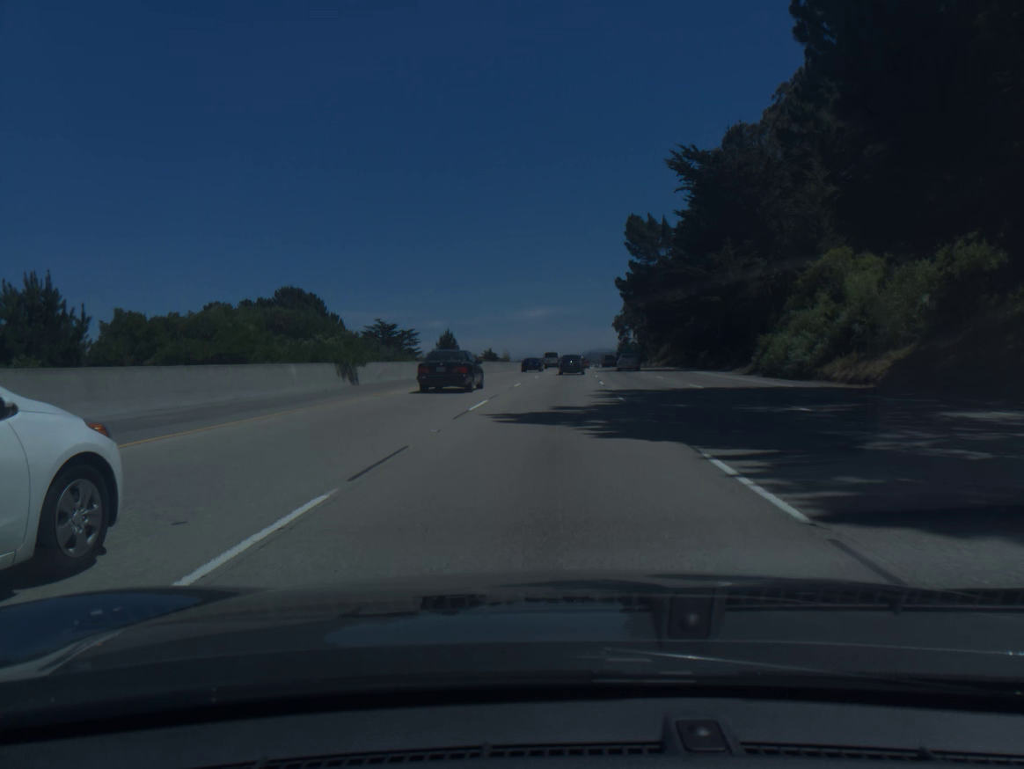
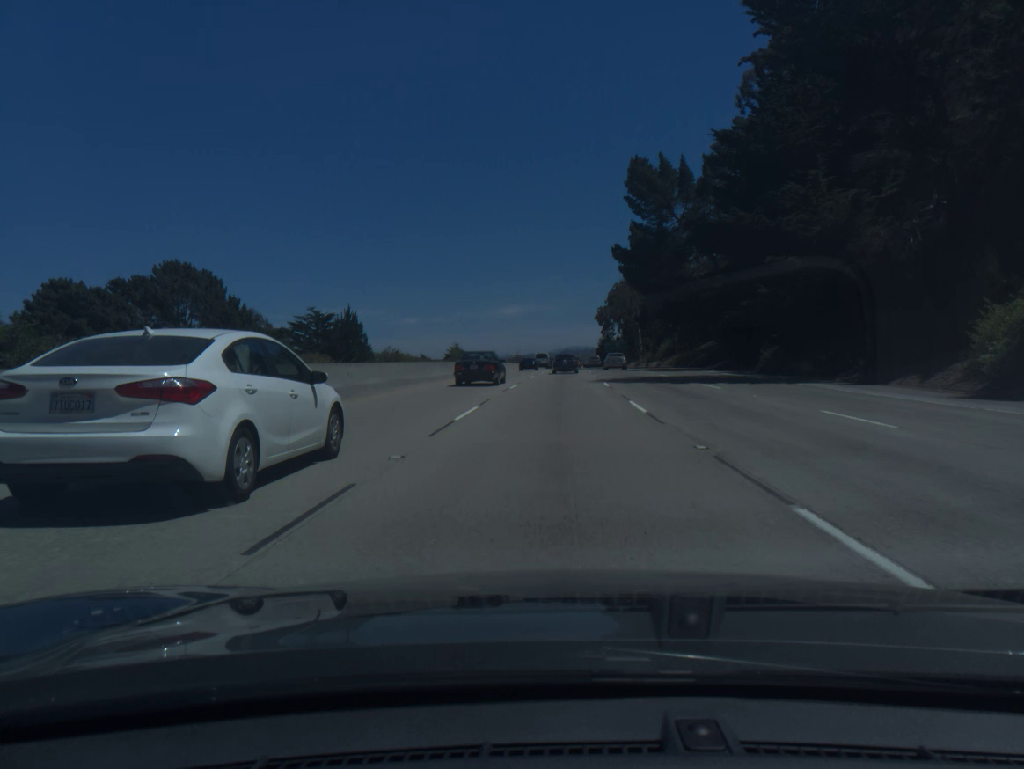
(+0.5, +32.2) m; +2°
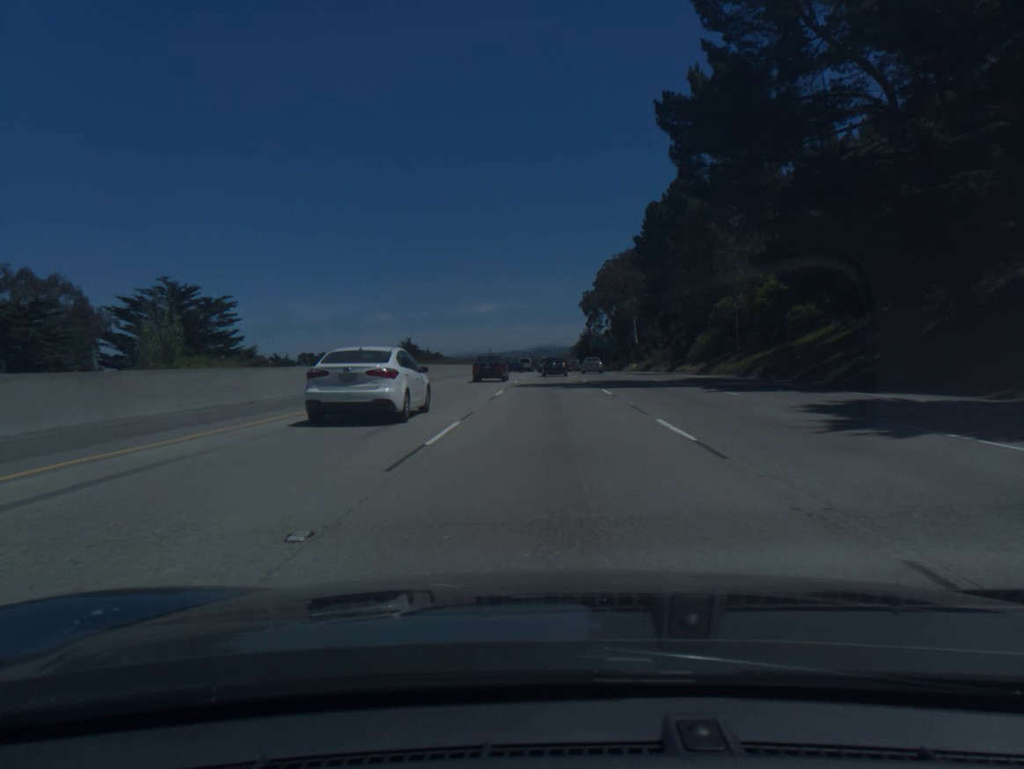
(+1.0, +47.7) m; +2°
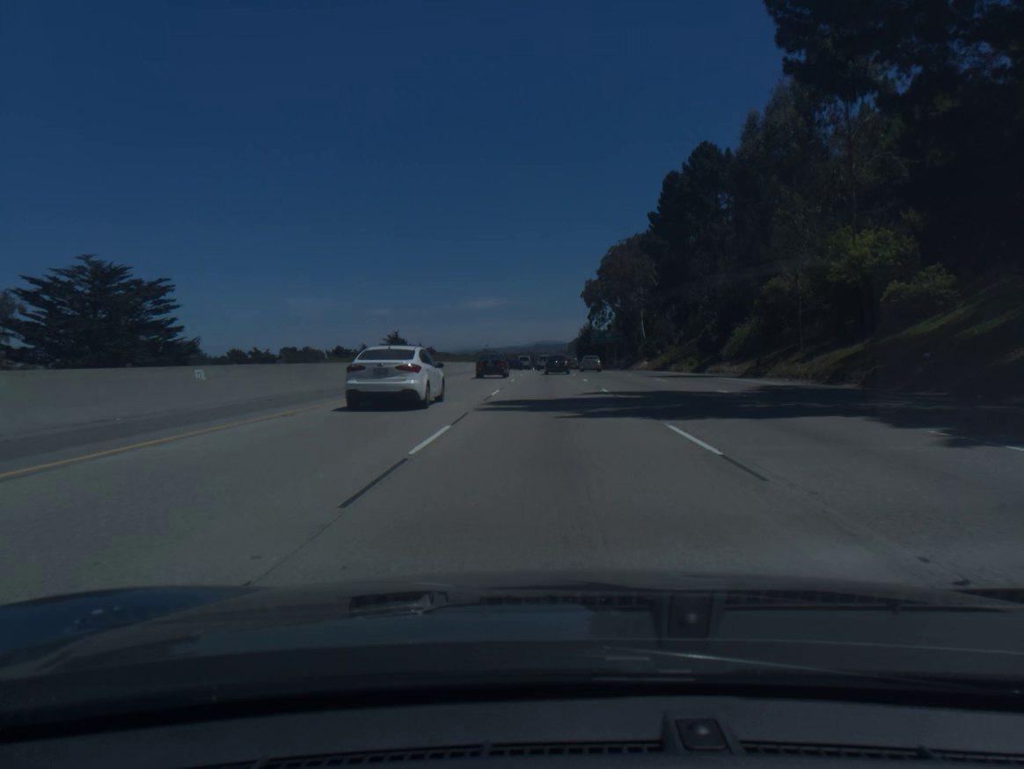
(0.0, +15.8) m; 0°
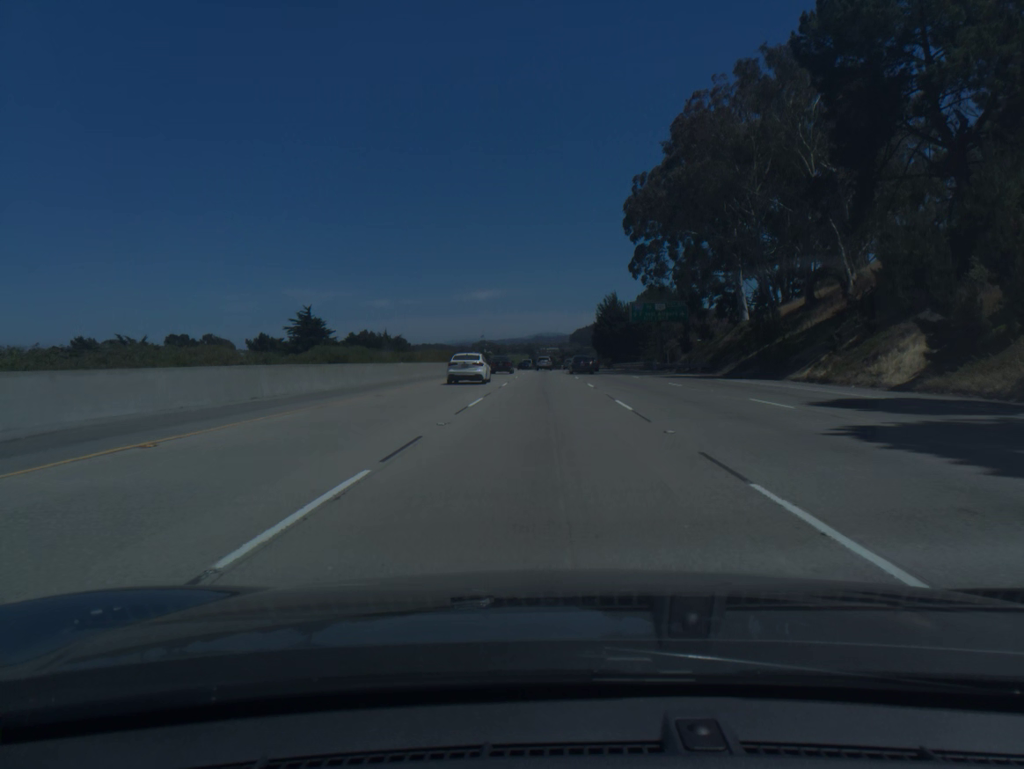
(0.0, +78.1) m; 0°
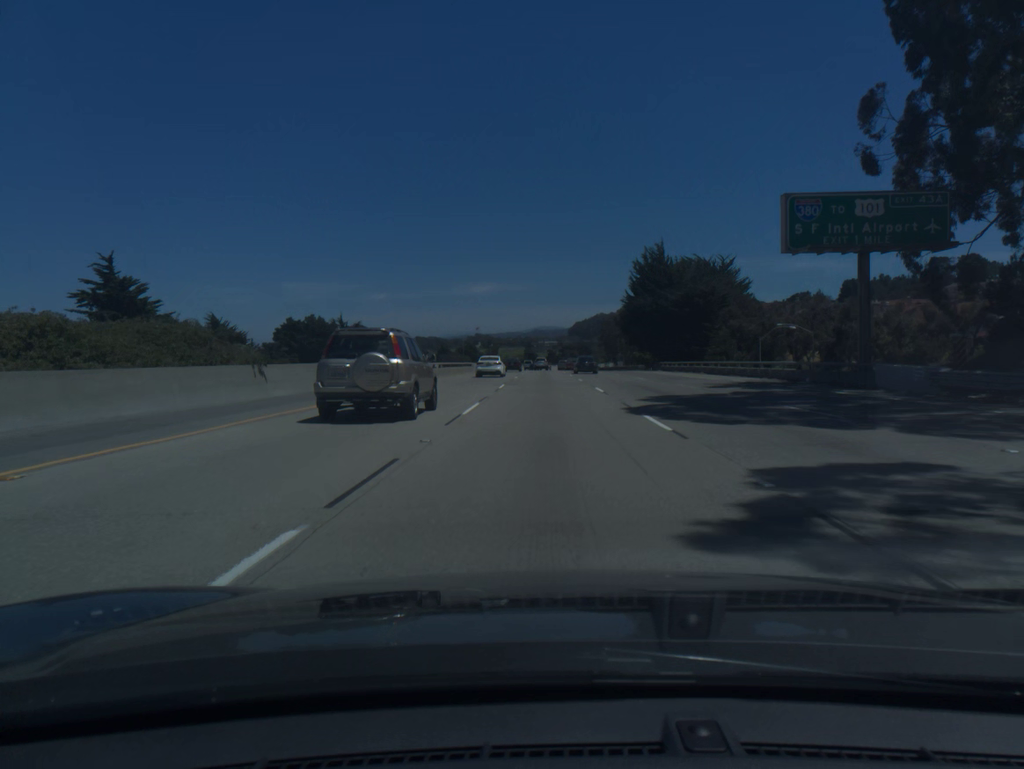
(-0.3, +61.3) m; 0°
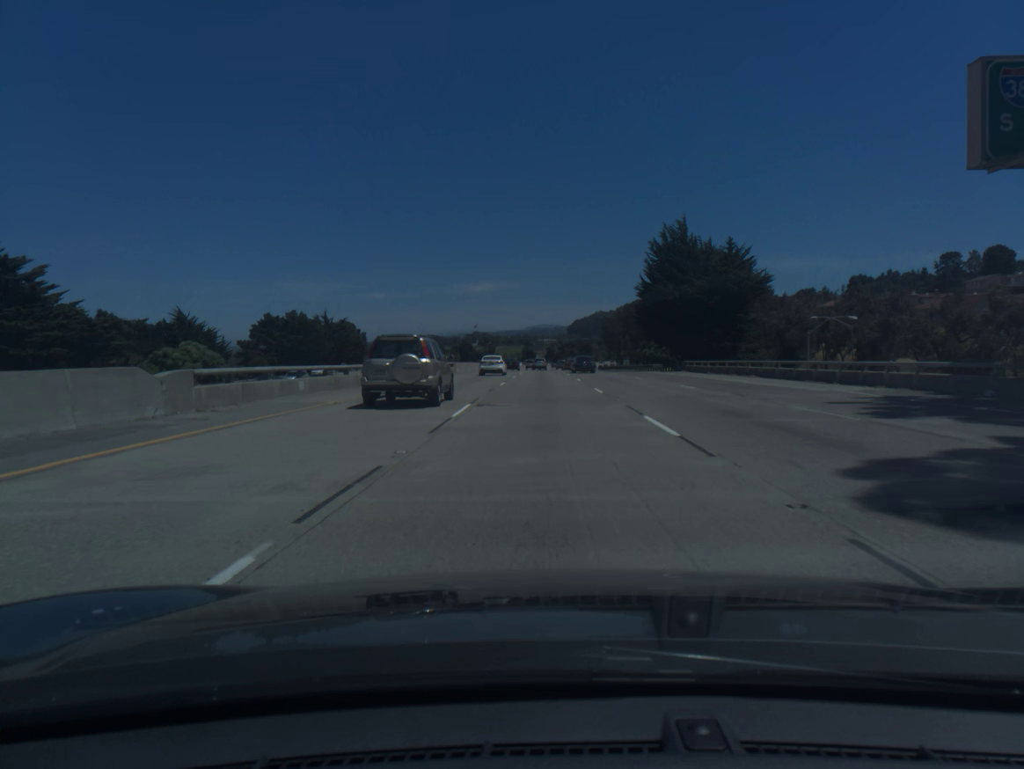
(0.0, +15.3) m; 0°
